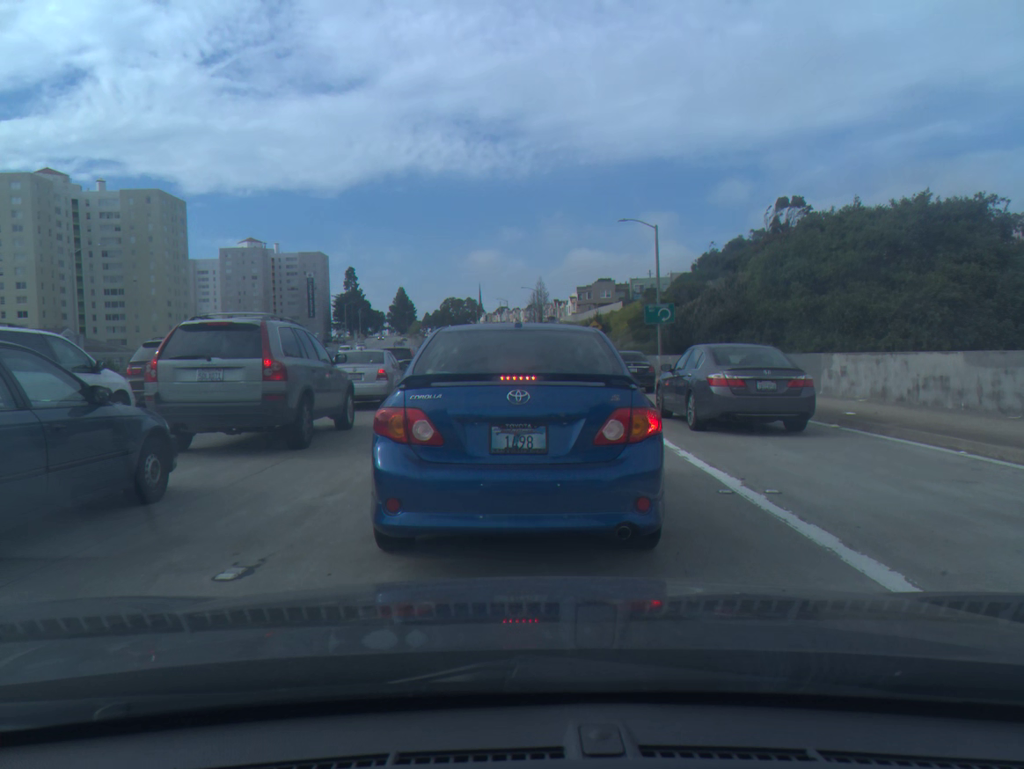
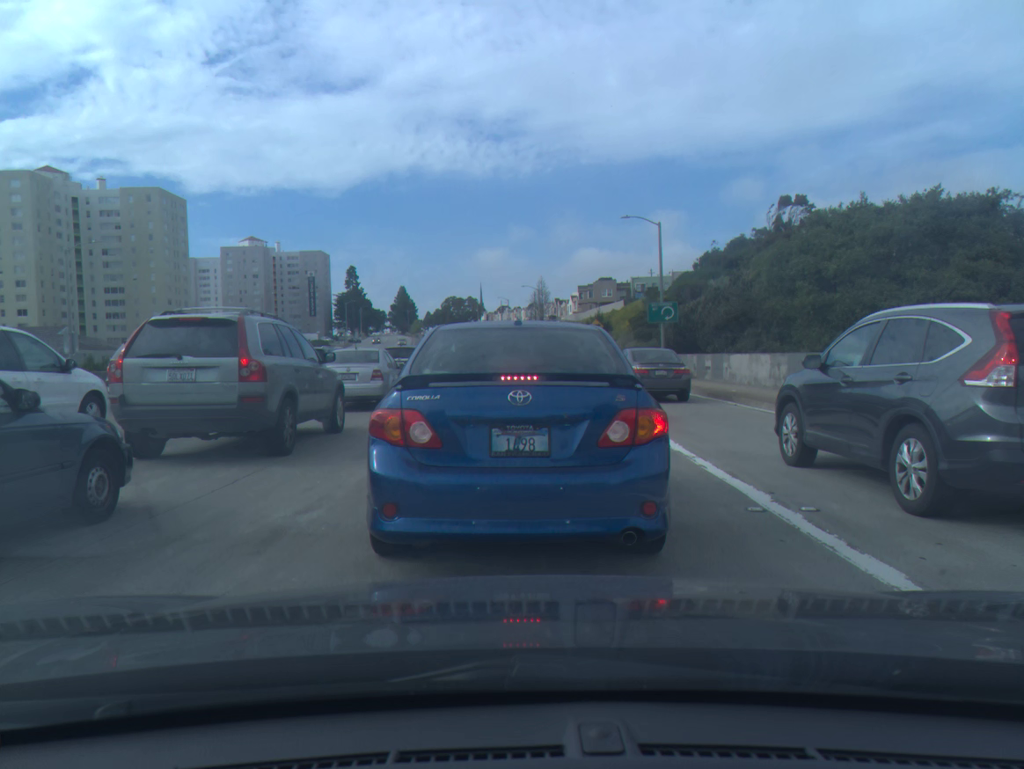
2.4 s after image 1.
(0.0, +0.9) m; 0°
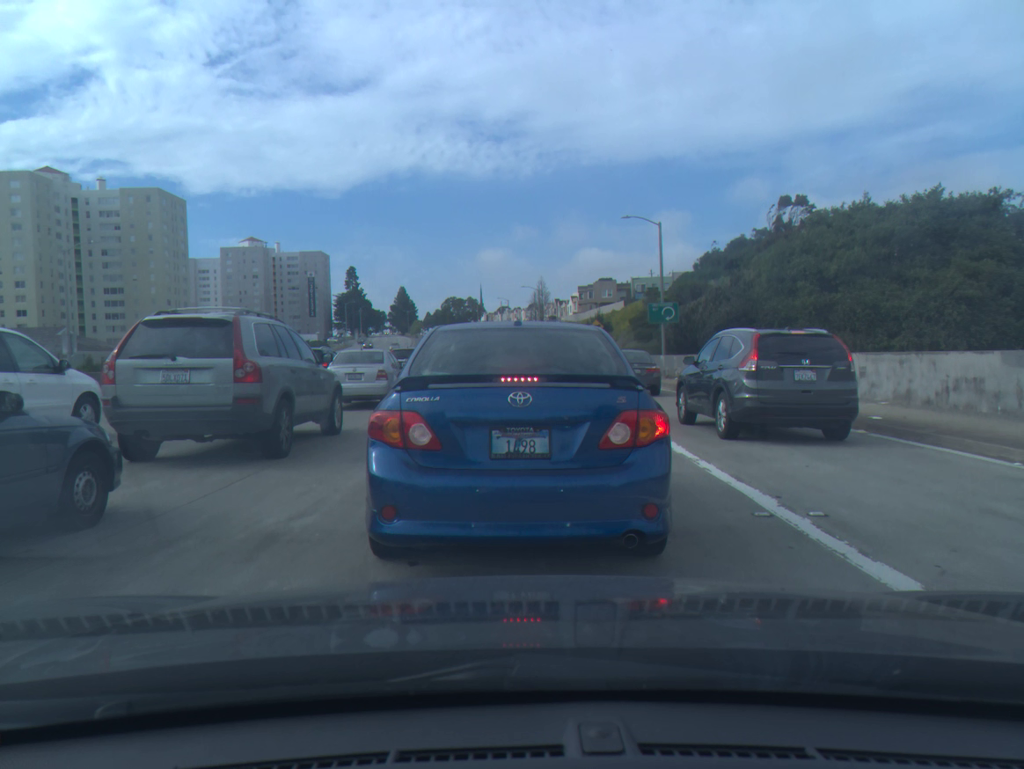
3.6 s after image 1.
(0.0, +0.1) m; 0°
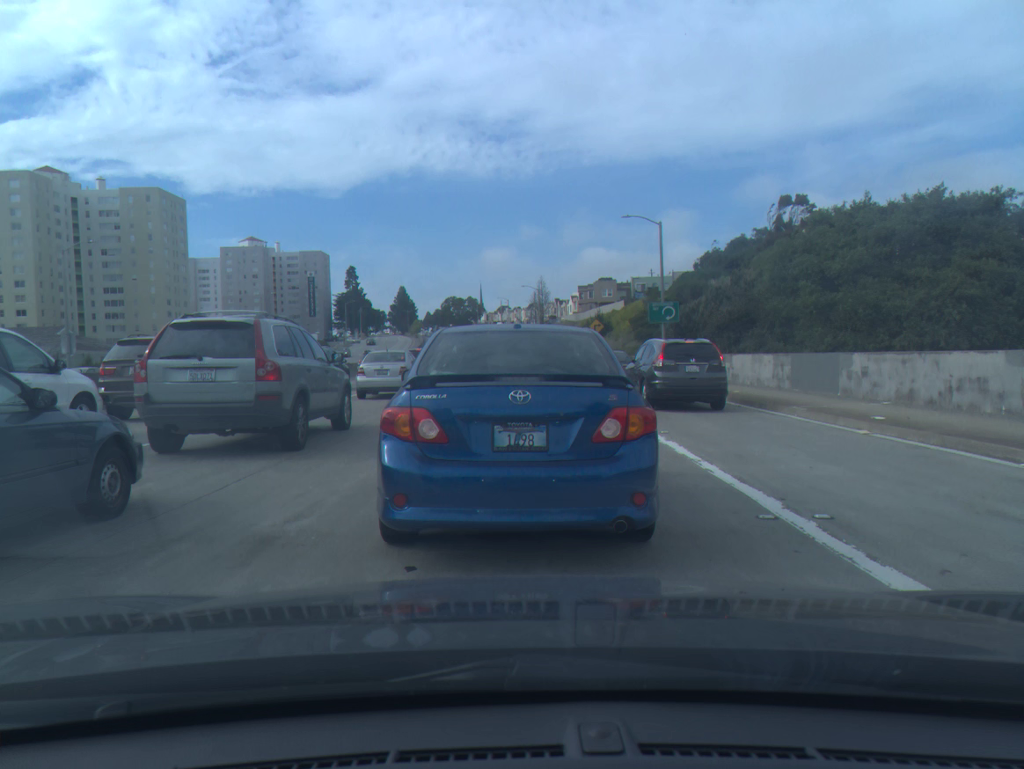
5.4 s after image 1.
(0.0, 0.0) m; 0°
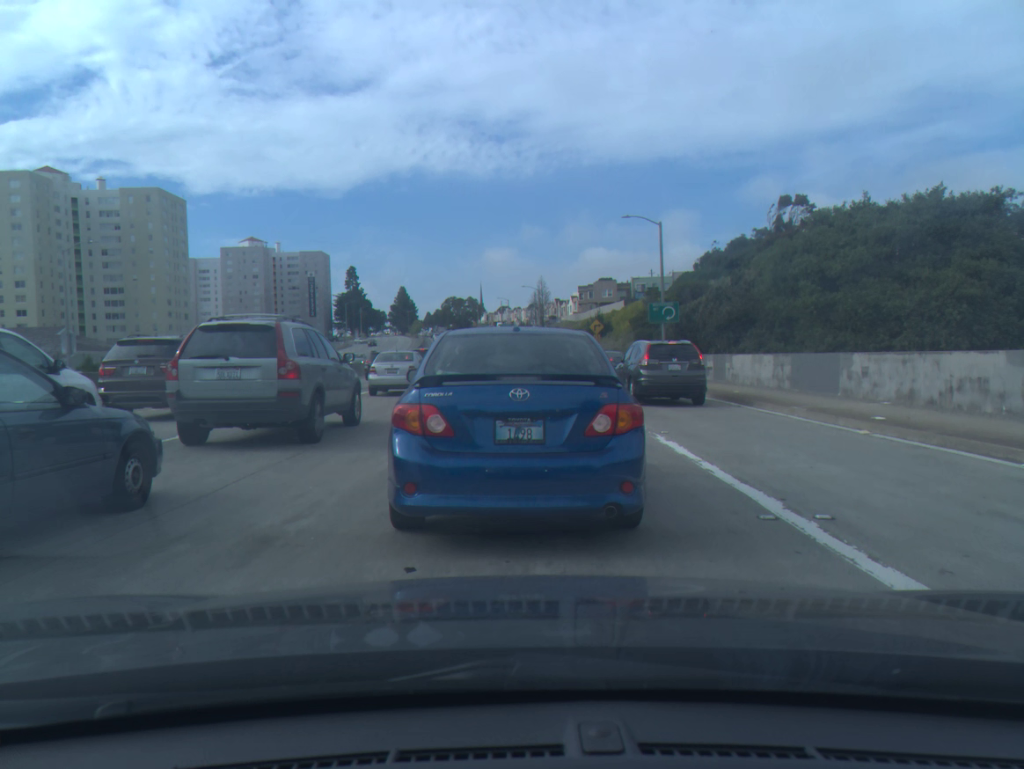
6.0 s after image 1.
(0.0, +0.1) m; 0°
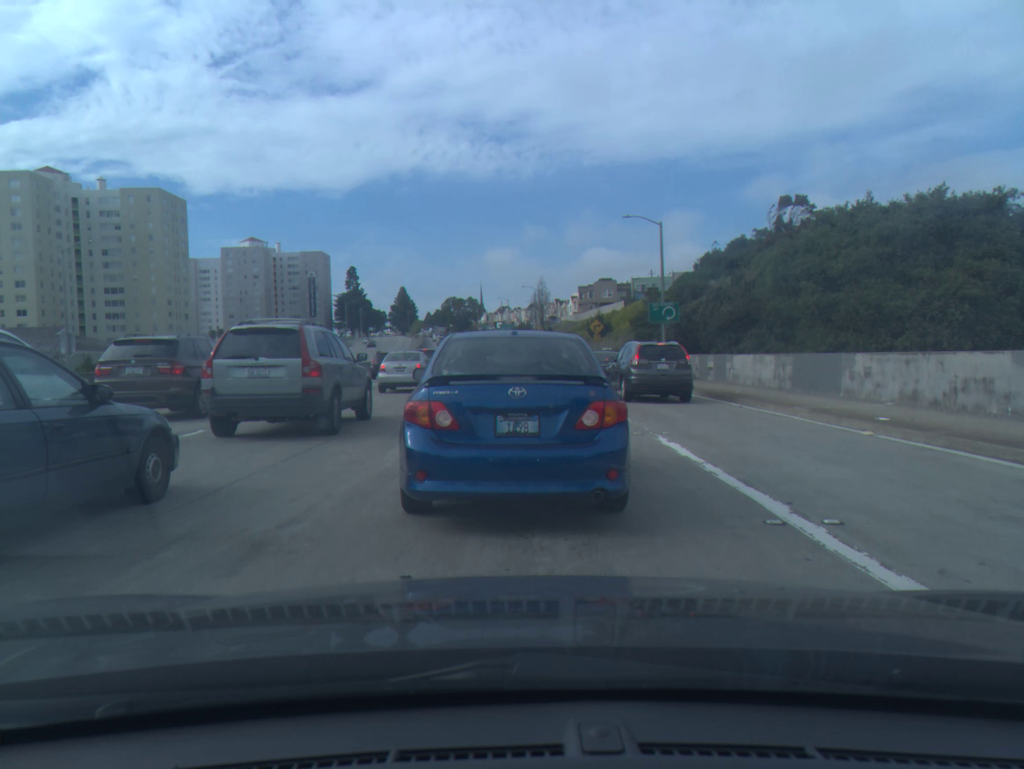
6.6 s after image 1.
(0.0, +0.2) m; 0°
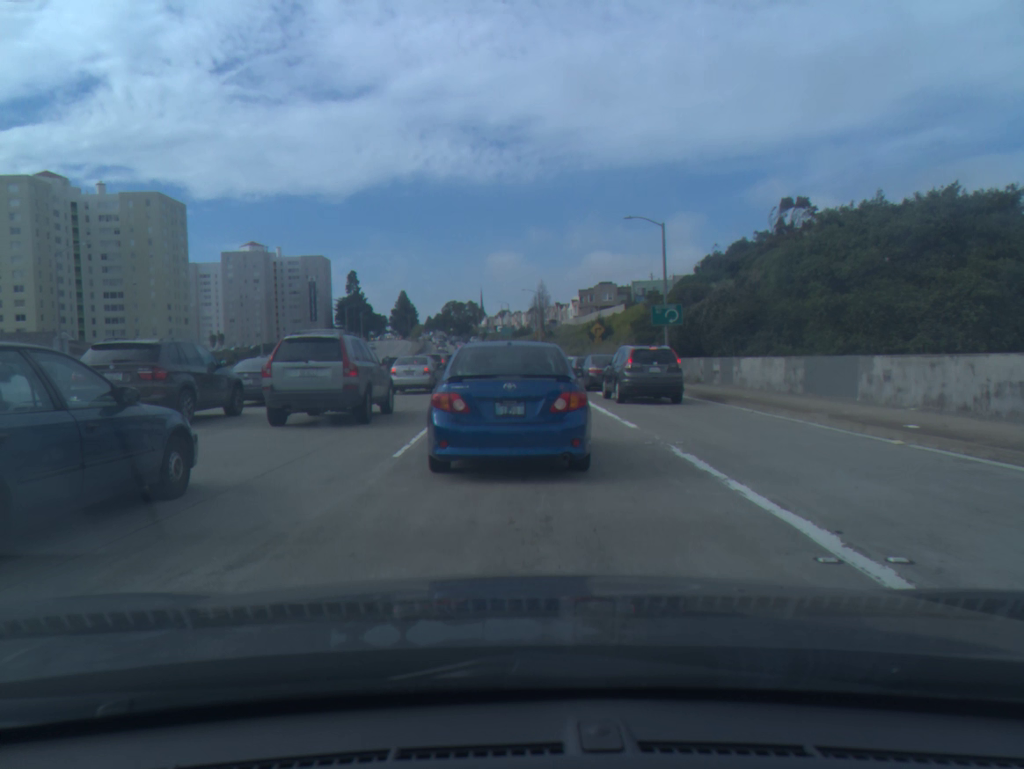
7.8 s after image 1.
(0.0, +1.0) m; 0°
